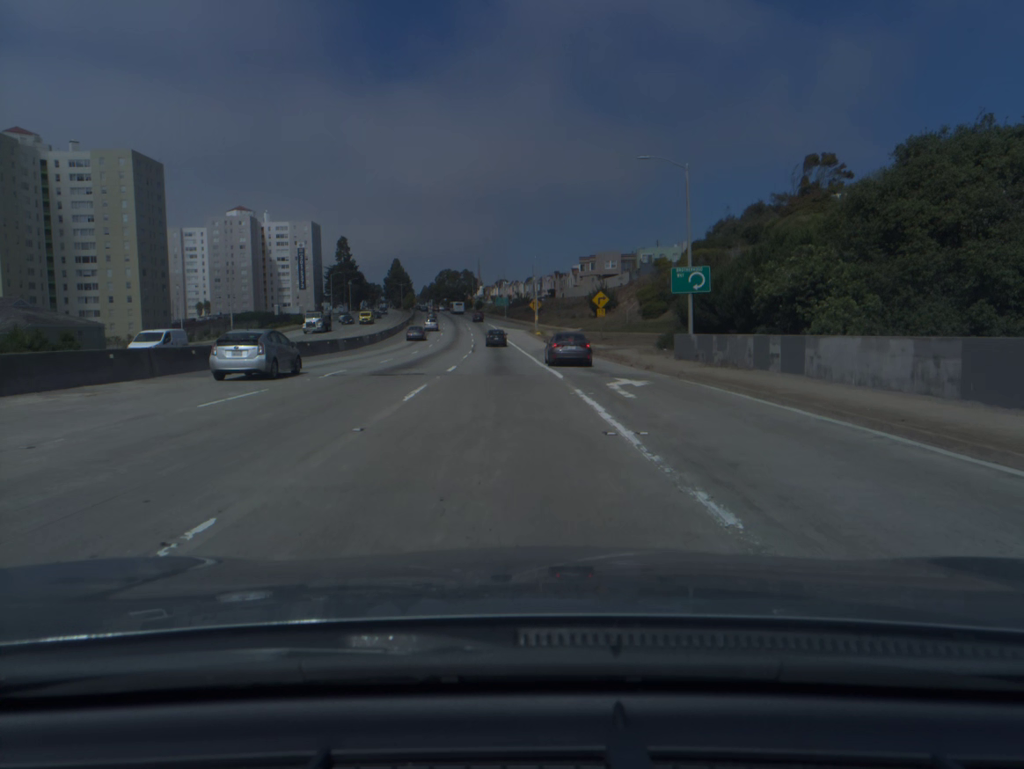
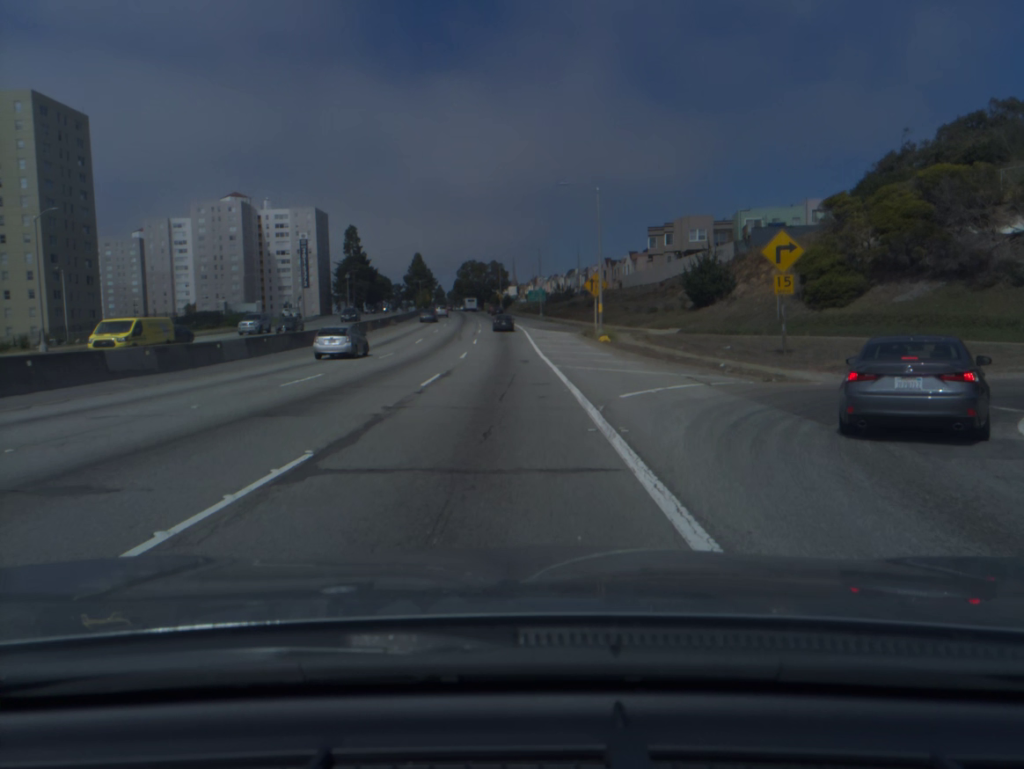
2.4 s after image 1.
(-1.1, +46.4) m; -3°
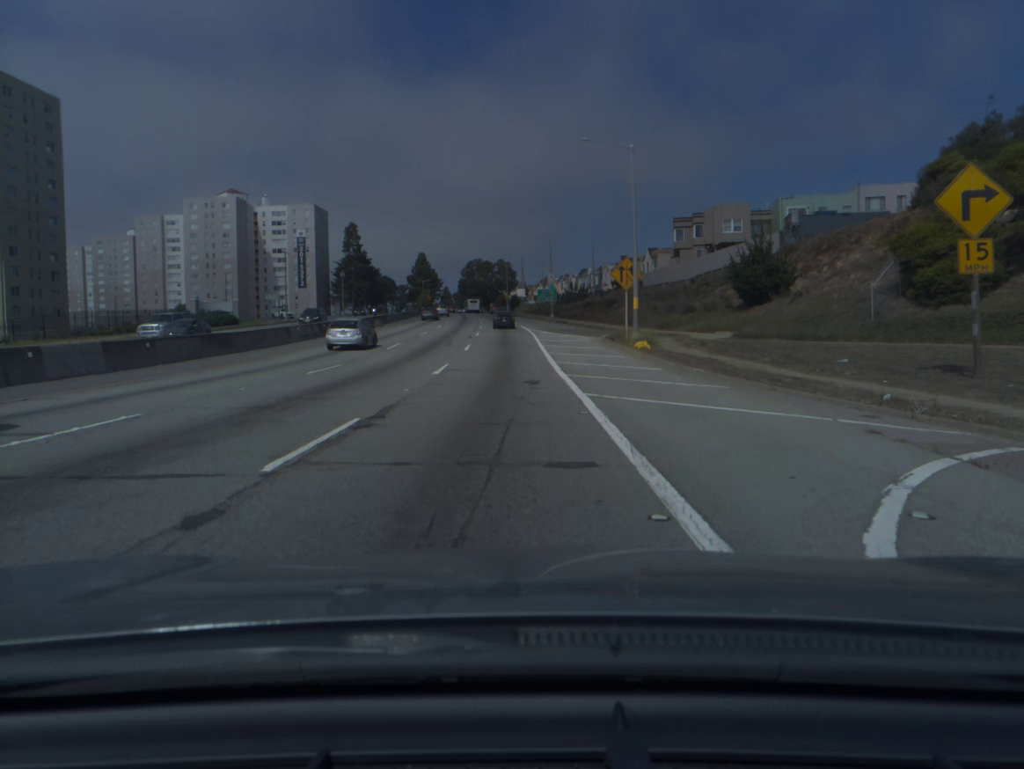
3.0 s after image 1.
(-0.1, +12.1) m; -1°
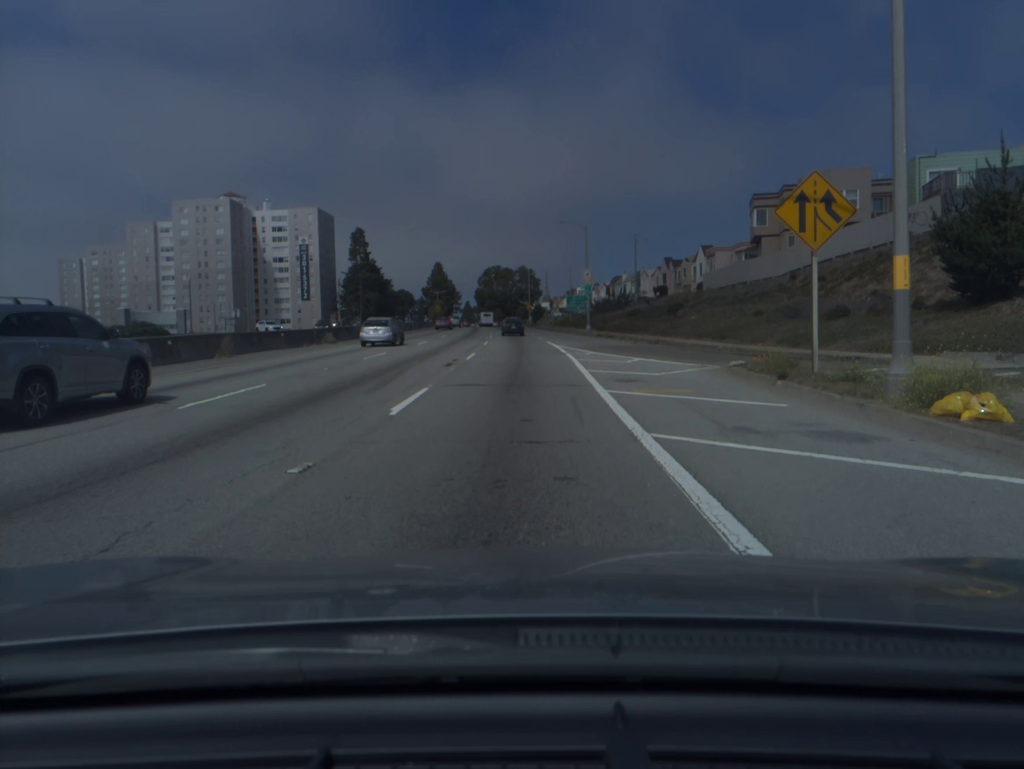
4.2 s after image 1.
(-0.4, +24.2) m; -2°
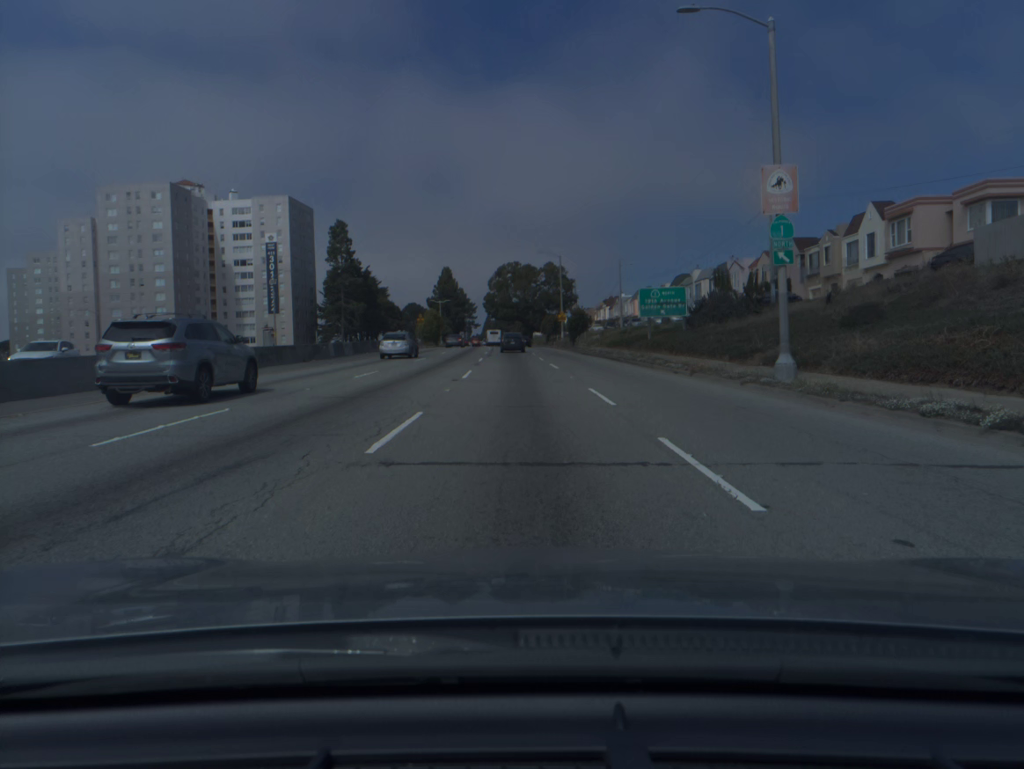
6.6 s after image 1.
(-0.8, +47.9) m; -2°
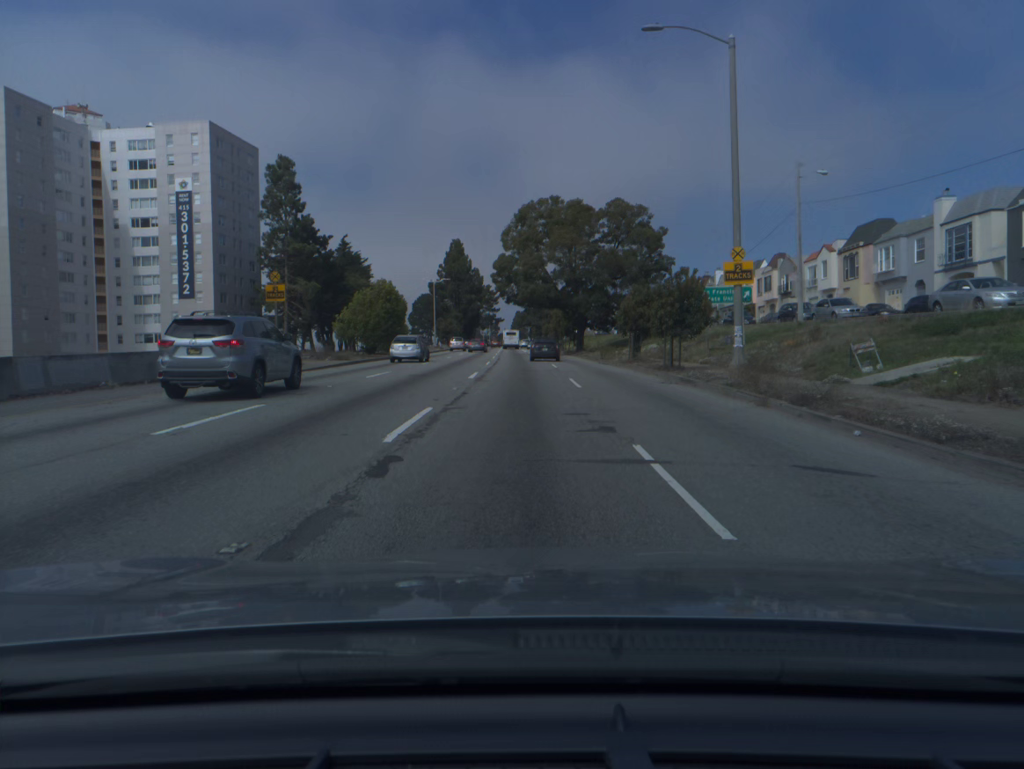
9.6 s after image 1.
(-1.4, +58.4) m; -2°
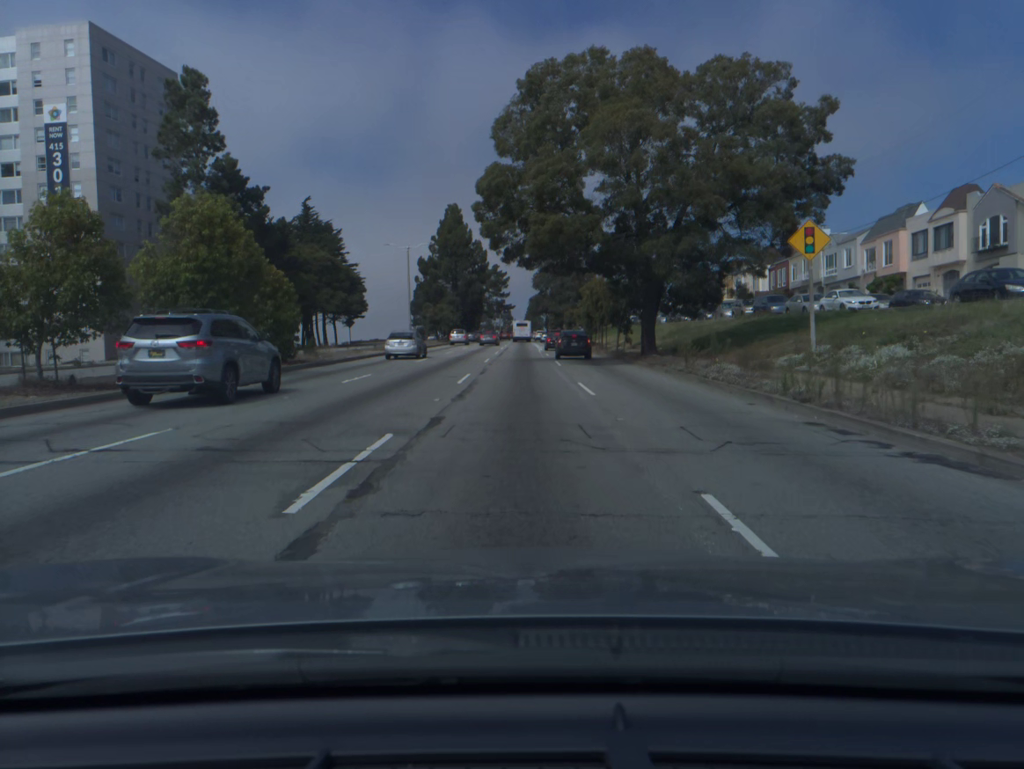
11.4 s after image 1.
(-0.2, +33.4) m; -1°
